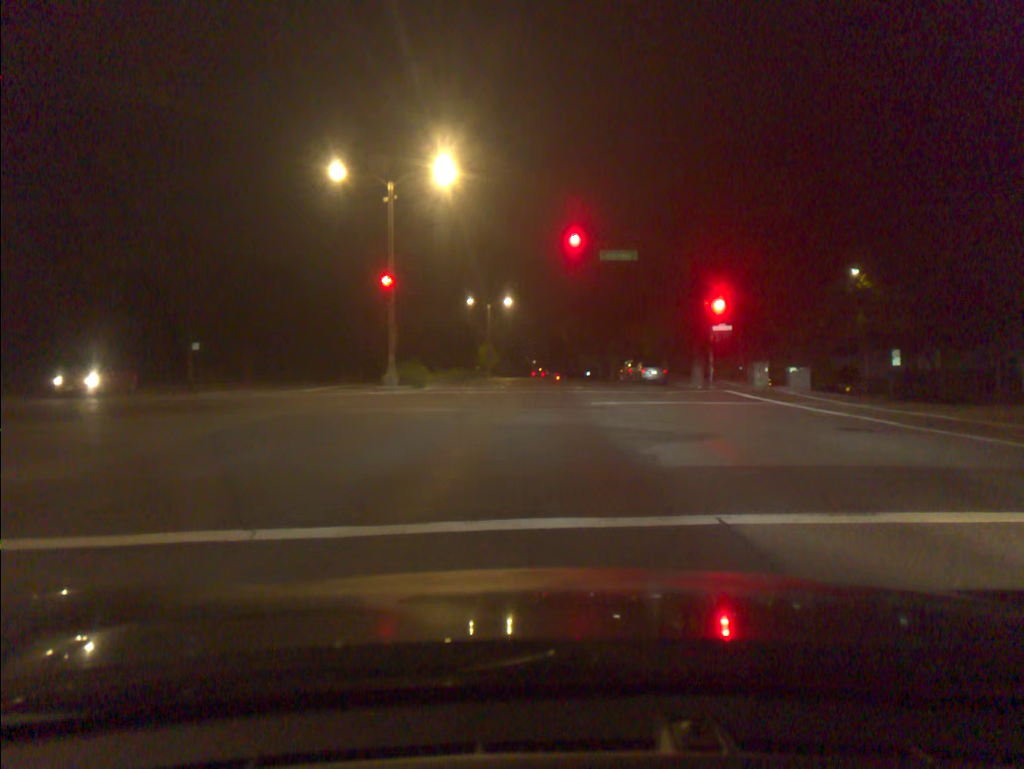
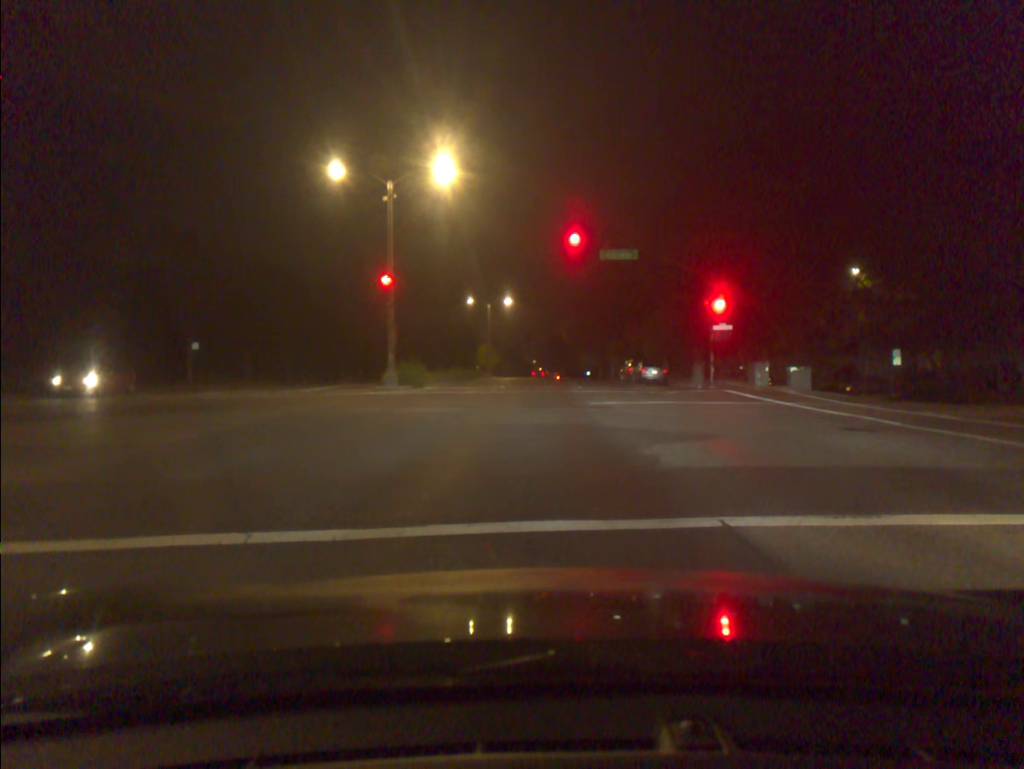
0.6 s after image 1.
(0.0, +0.1) m; 0°
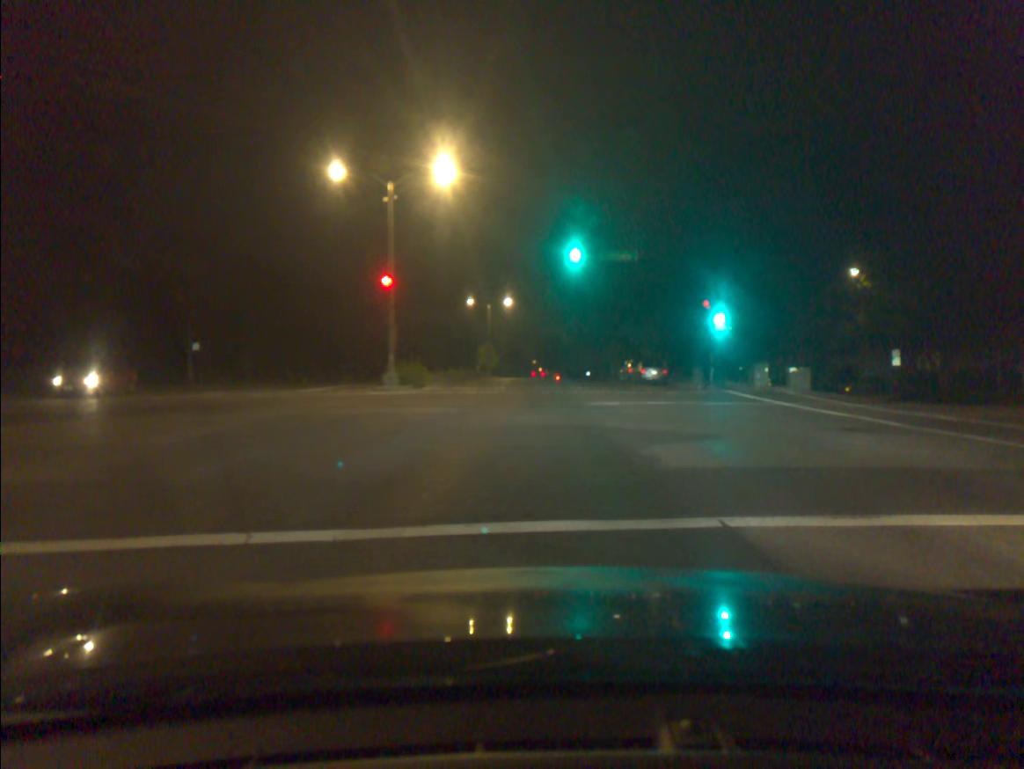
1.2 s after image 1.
(0.0, 0.0) m; 0°
